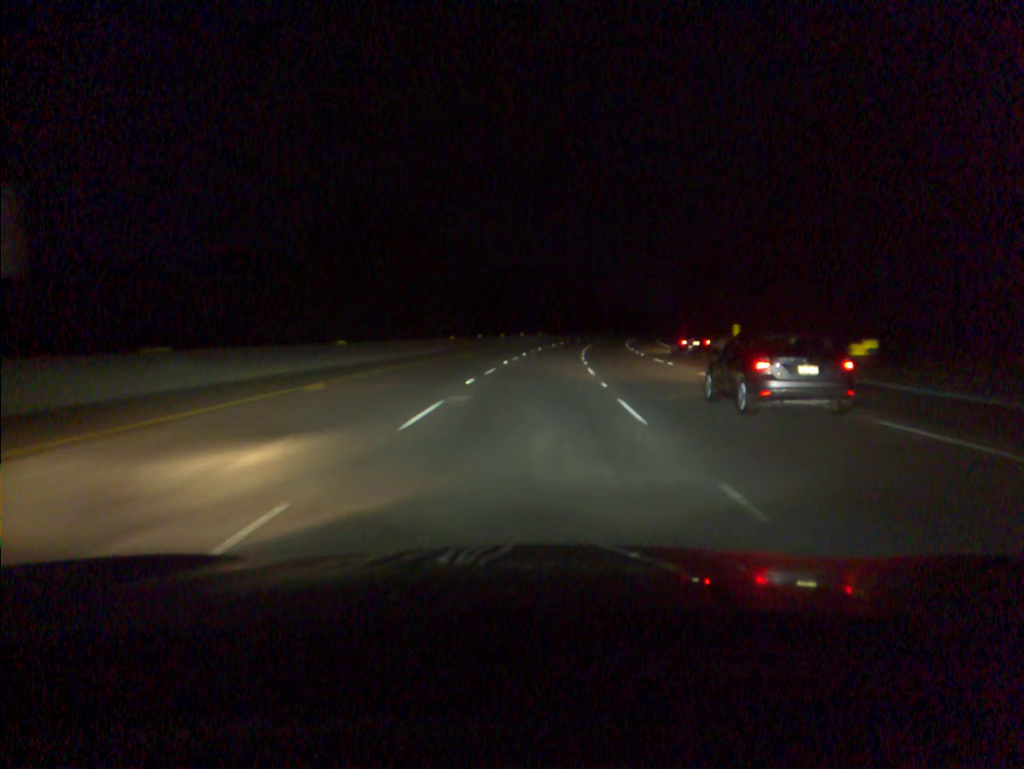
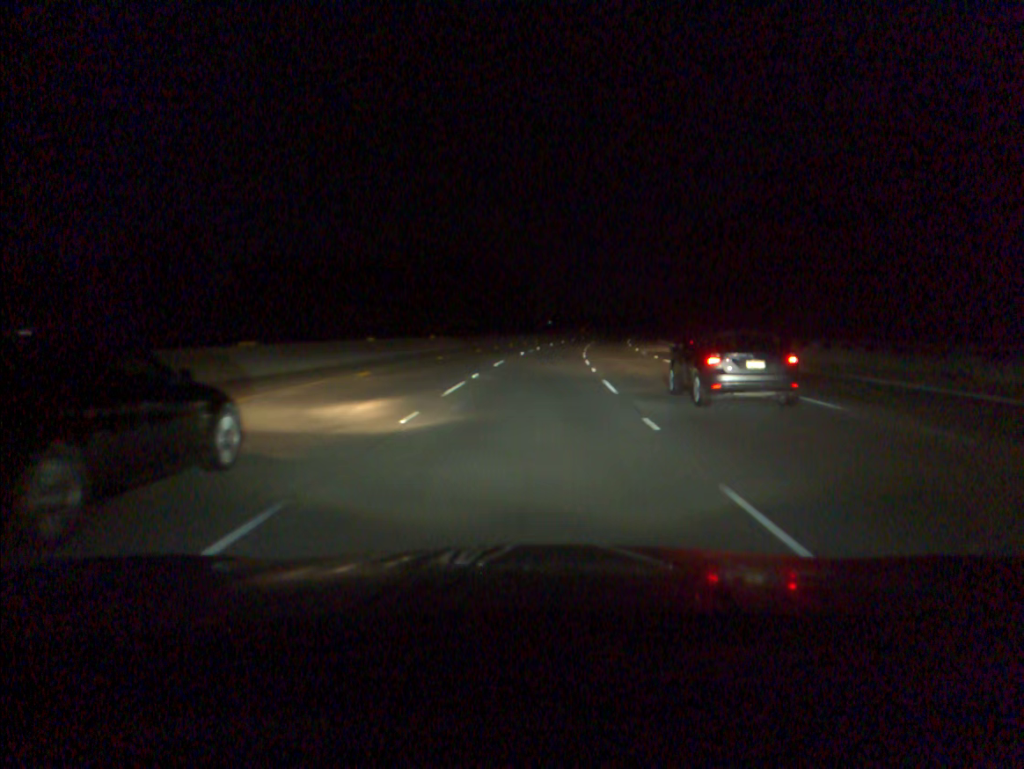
(+3.0, +67.1) m; +5°
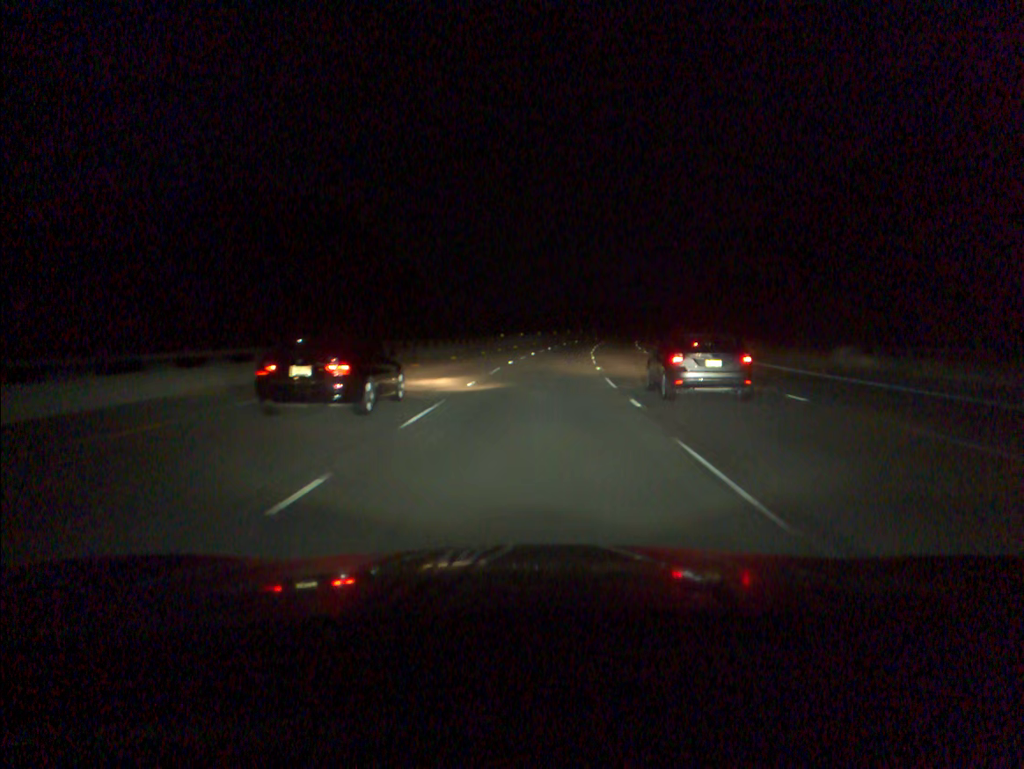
(+4.7, +83.5) m; +6°
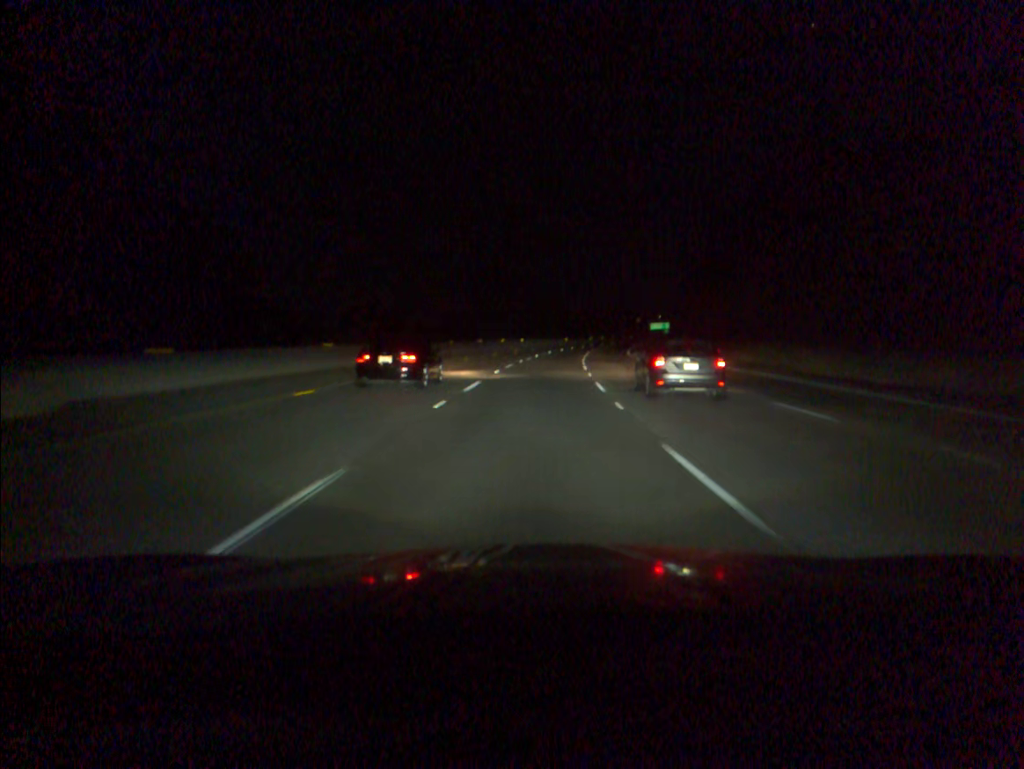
(+3.7, +66.6) m; +6°
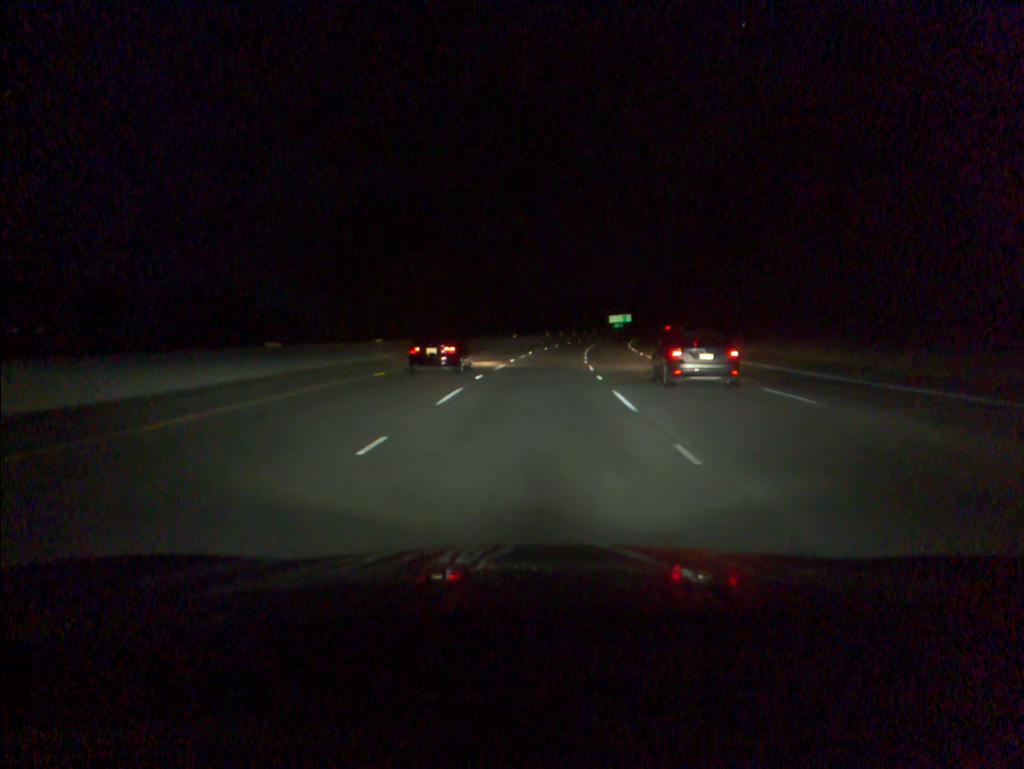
(+1.8, +50.1) m; +4°
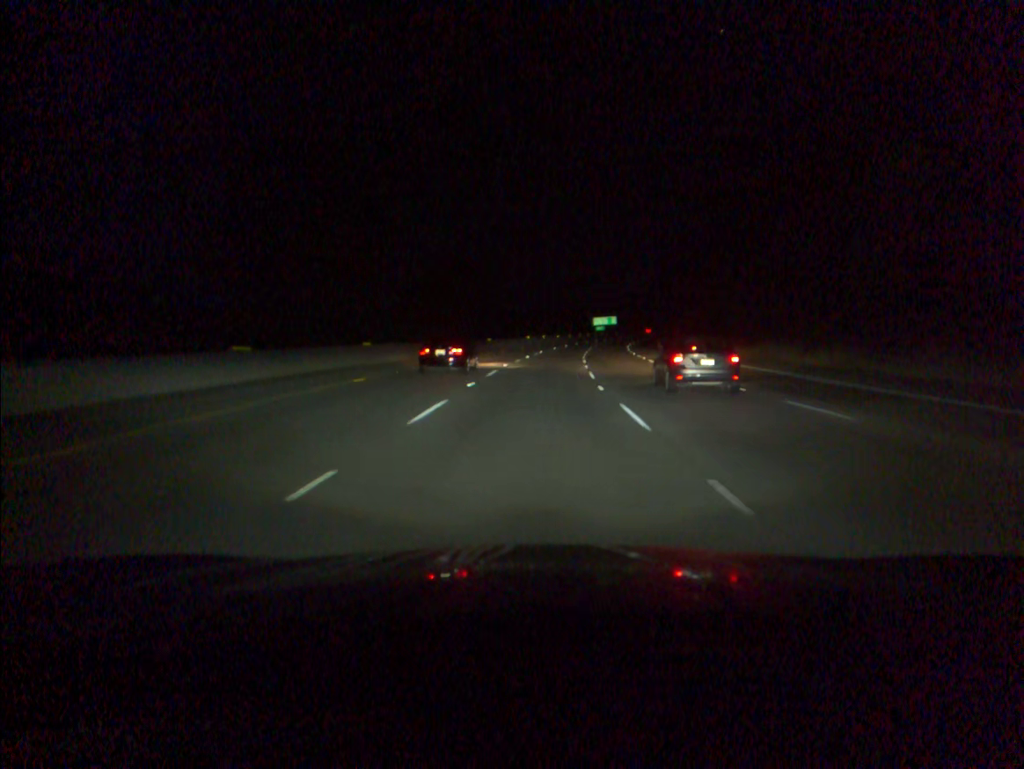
(+0.2, +16.7) m; +1°
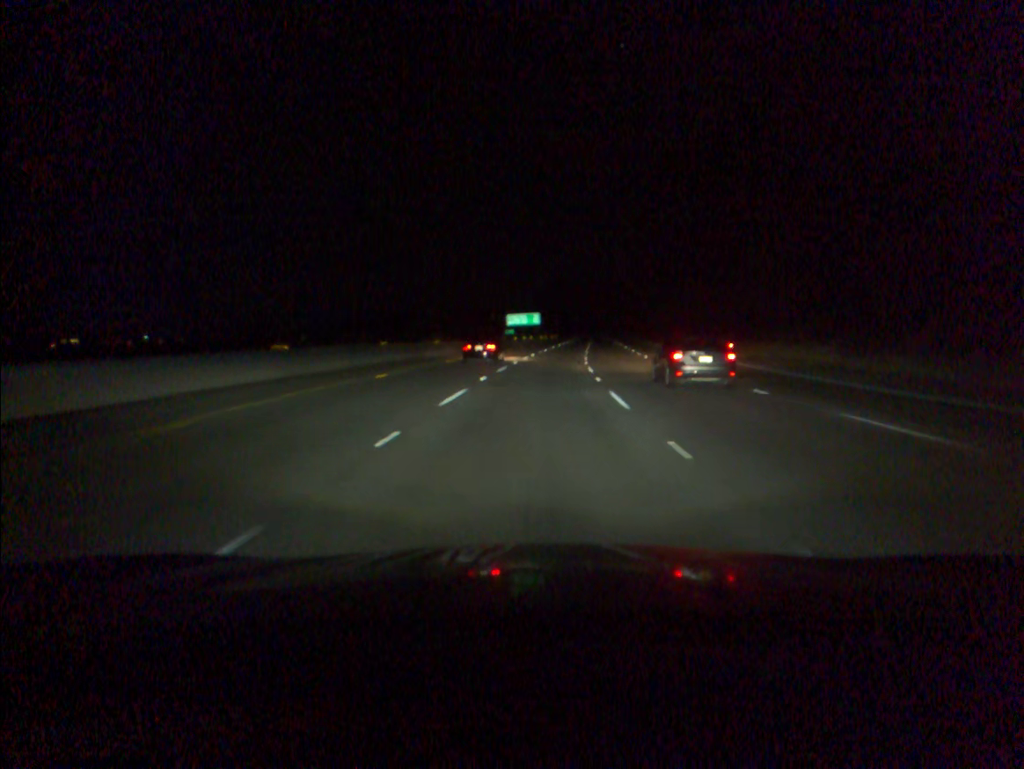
(+5.1, +84.1) m; +7°
